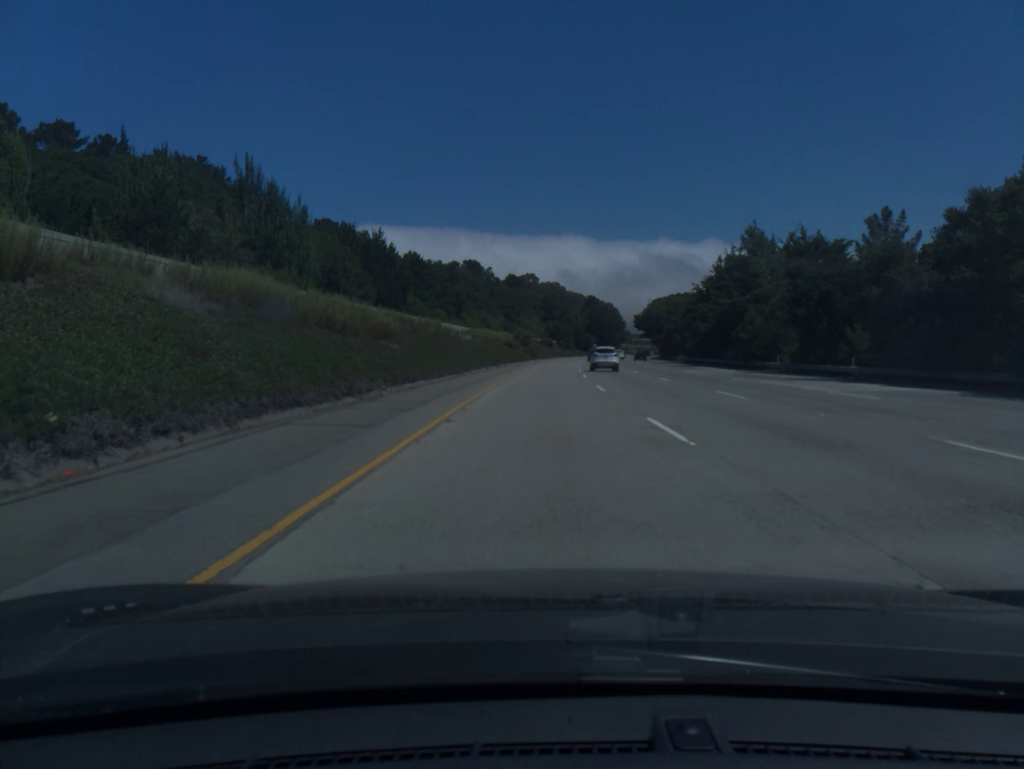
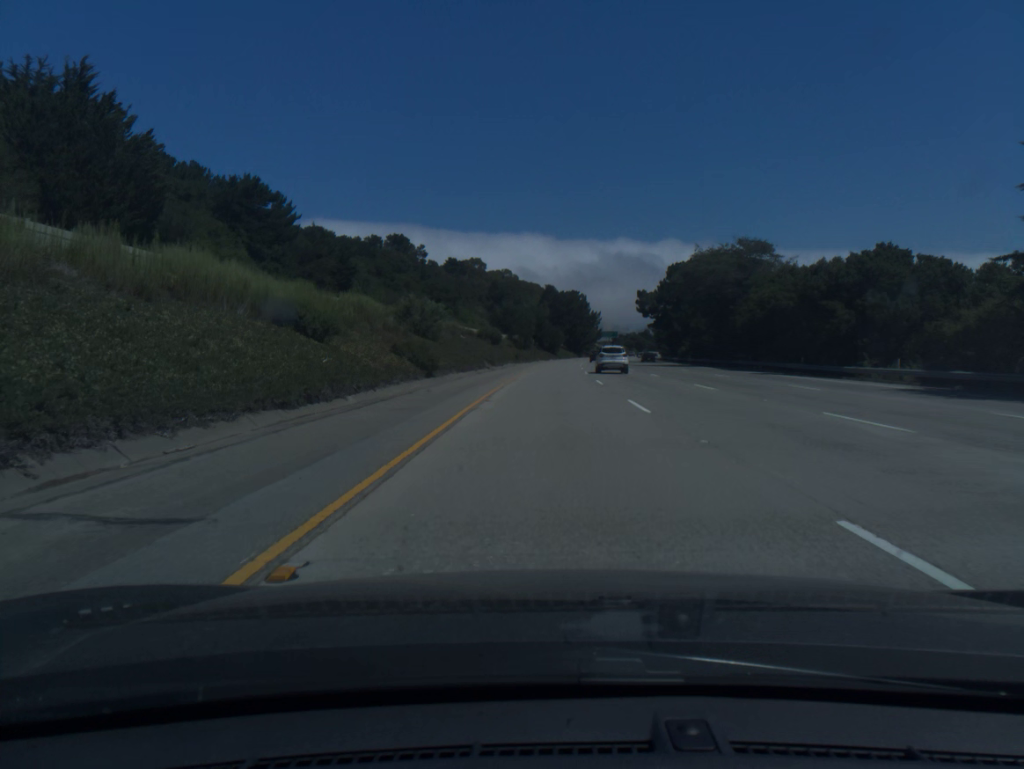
(+2.4, +82.1) m; +4°
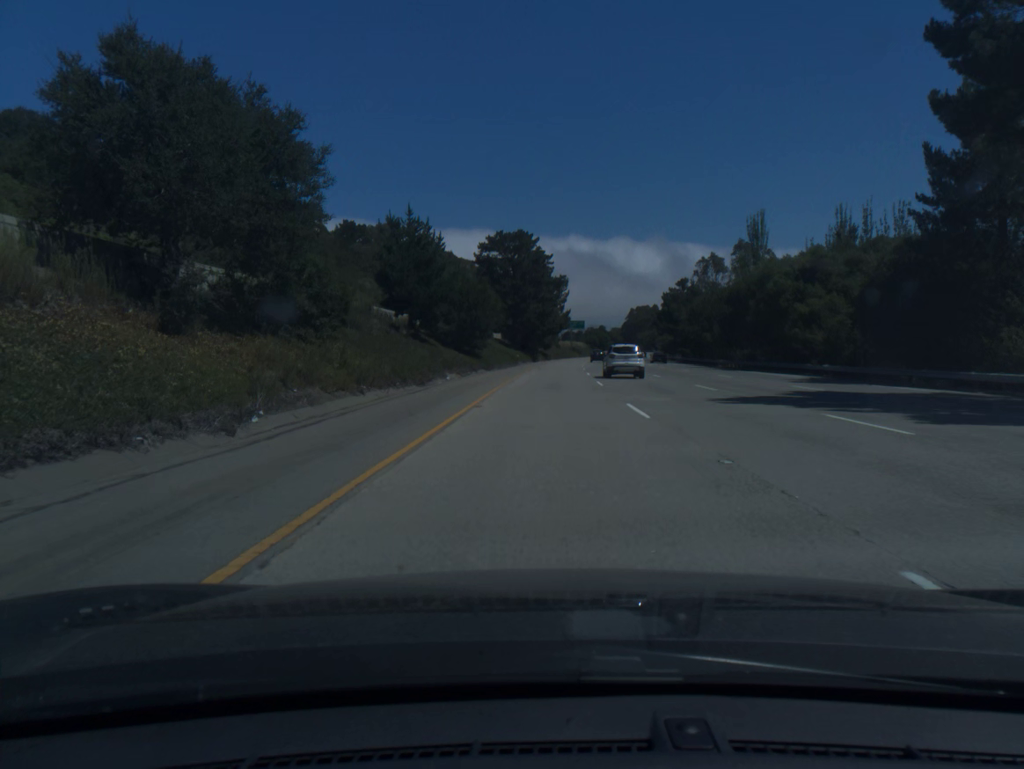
(+4.0, +103.3) m; +4°
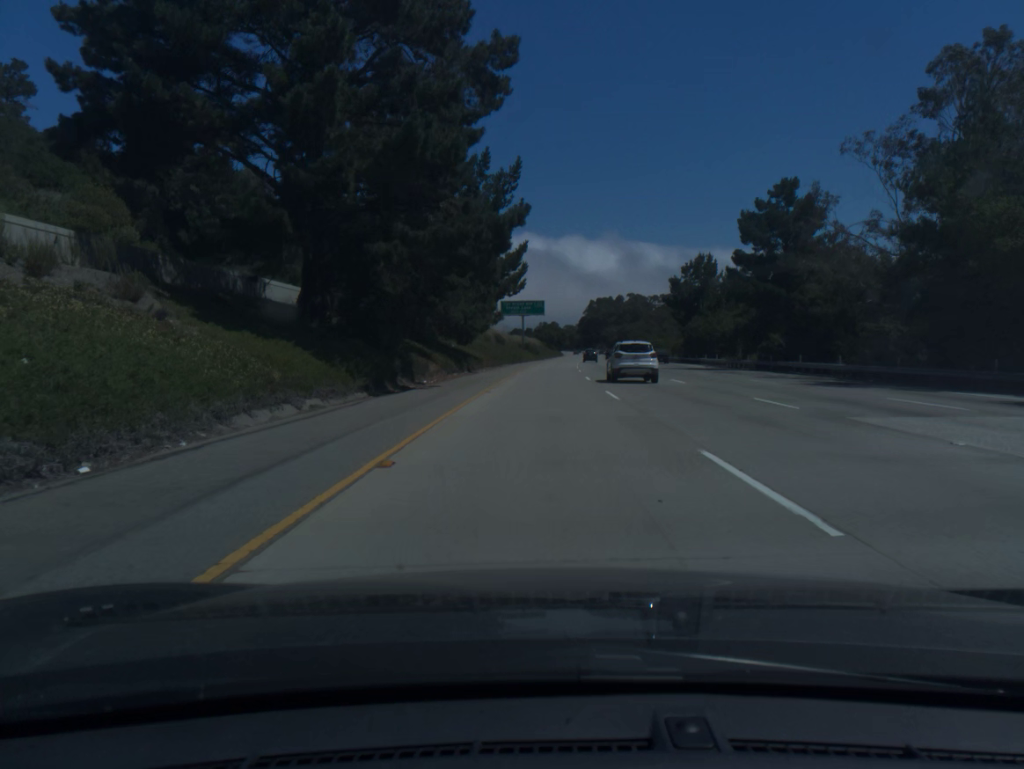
(+3.0, +82.7) m; +4°
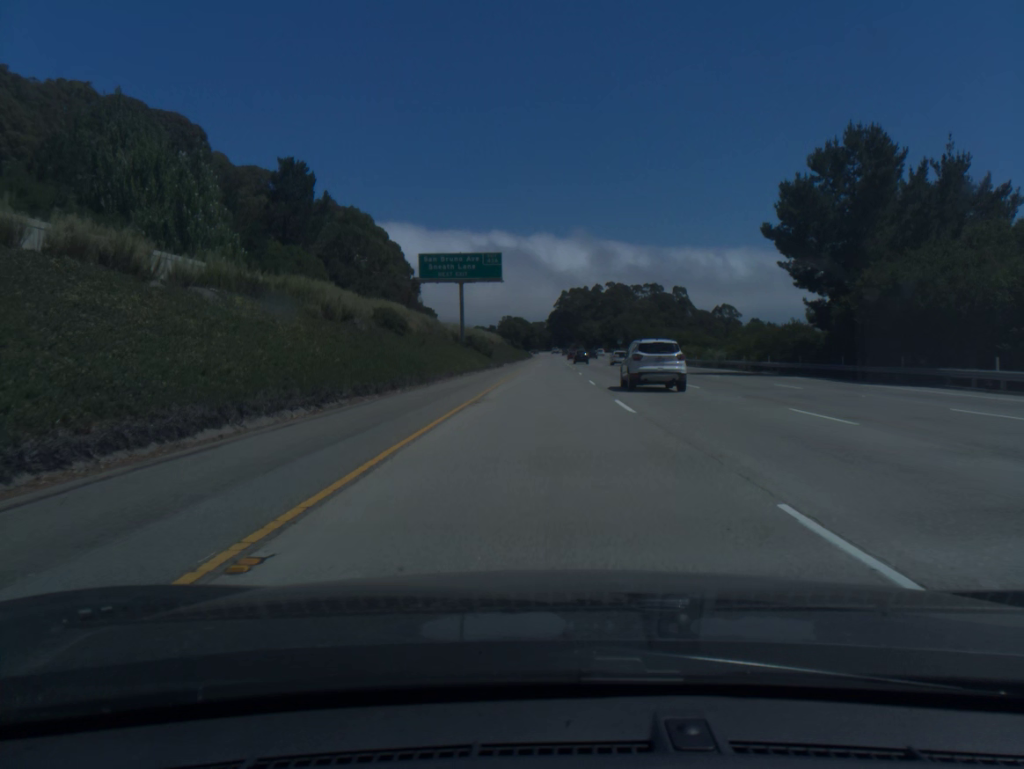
(+1.4, +62.0) m; +2°
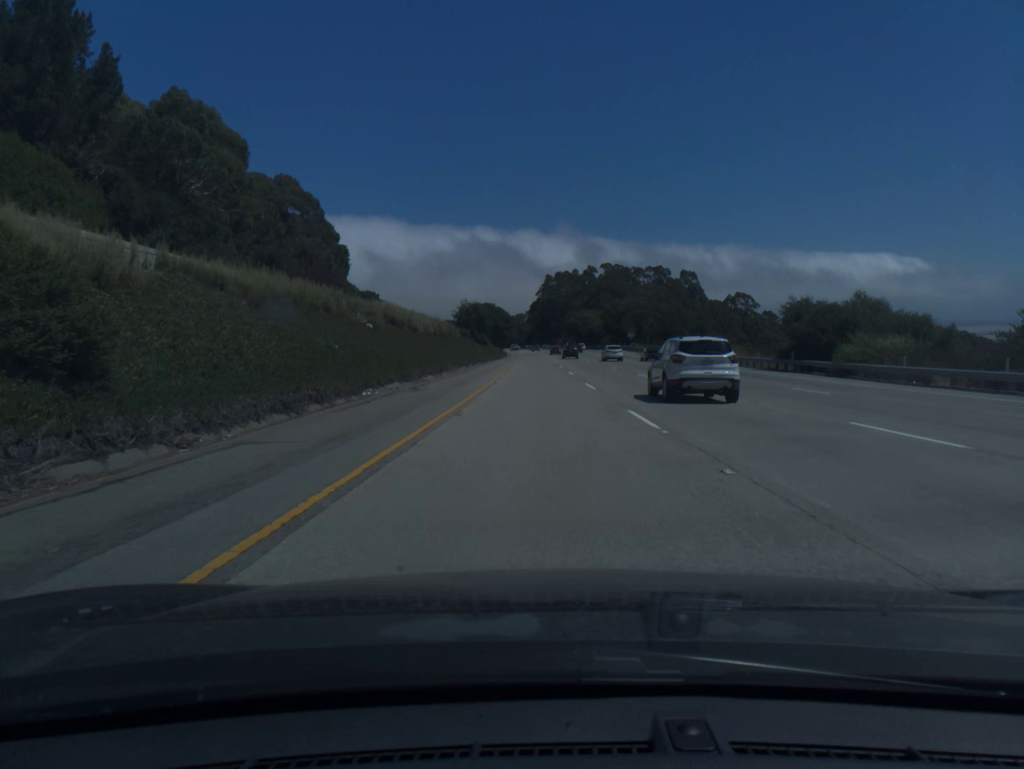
(+1.0, +62.1) m; +1°
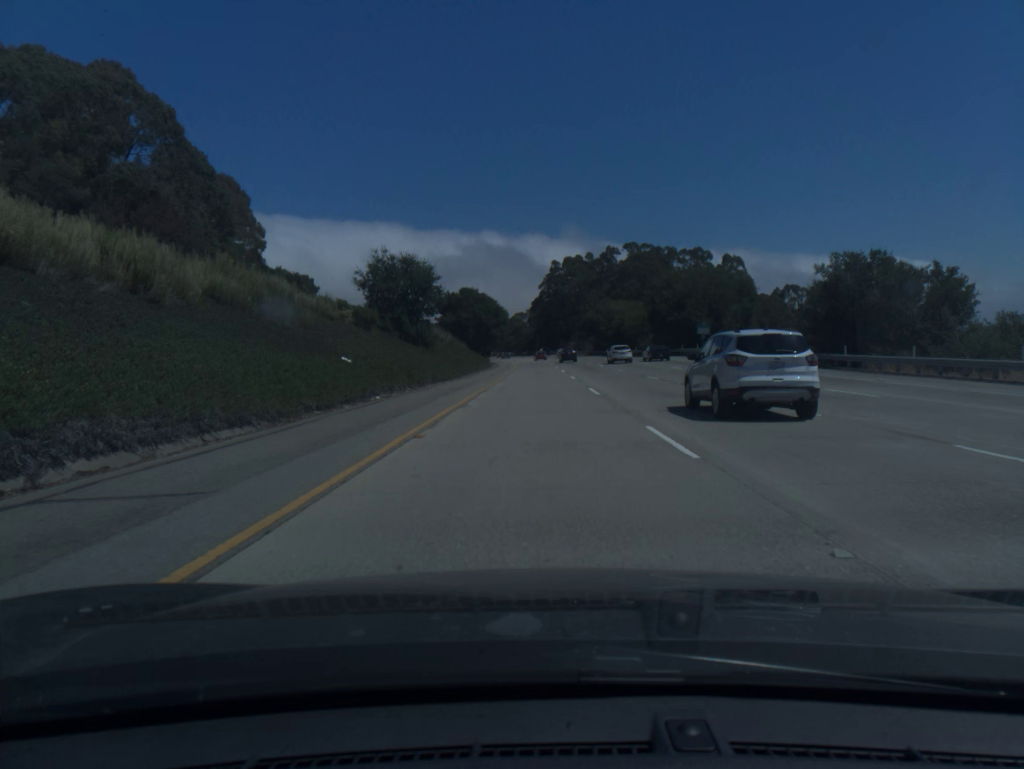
(0.0, +62.1) m; 0°
